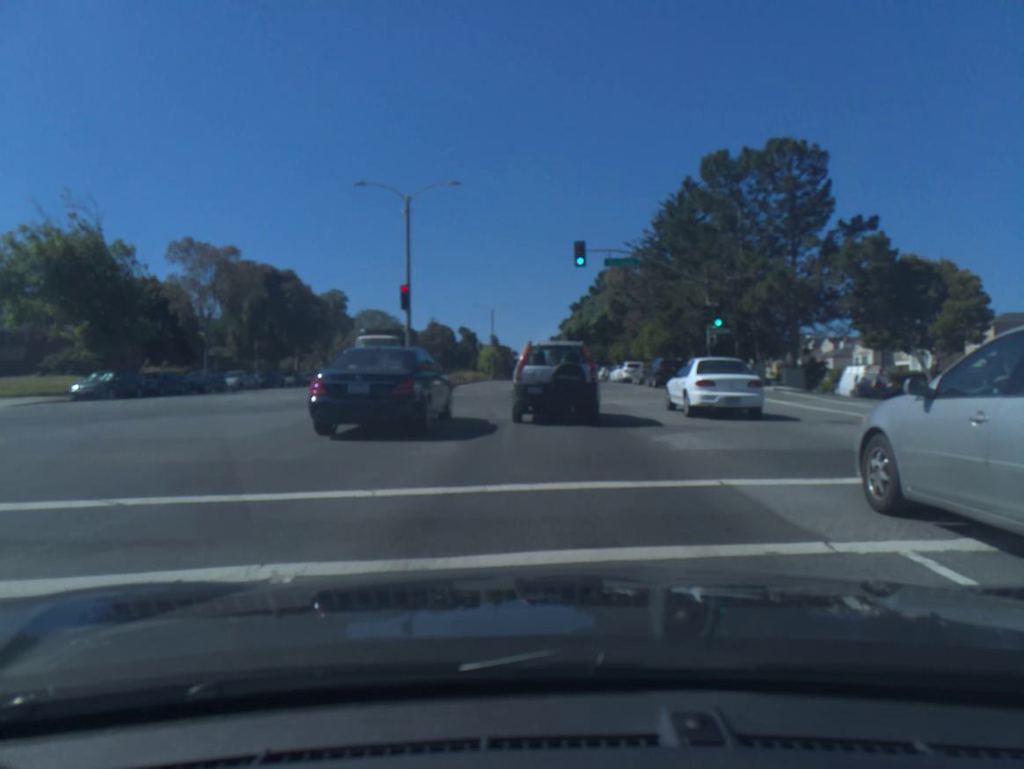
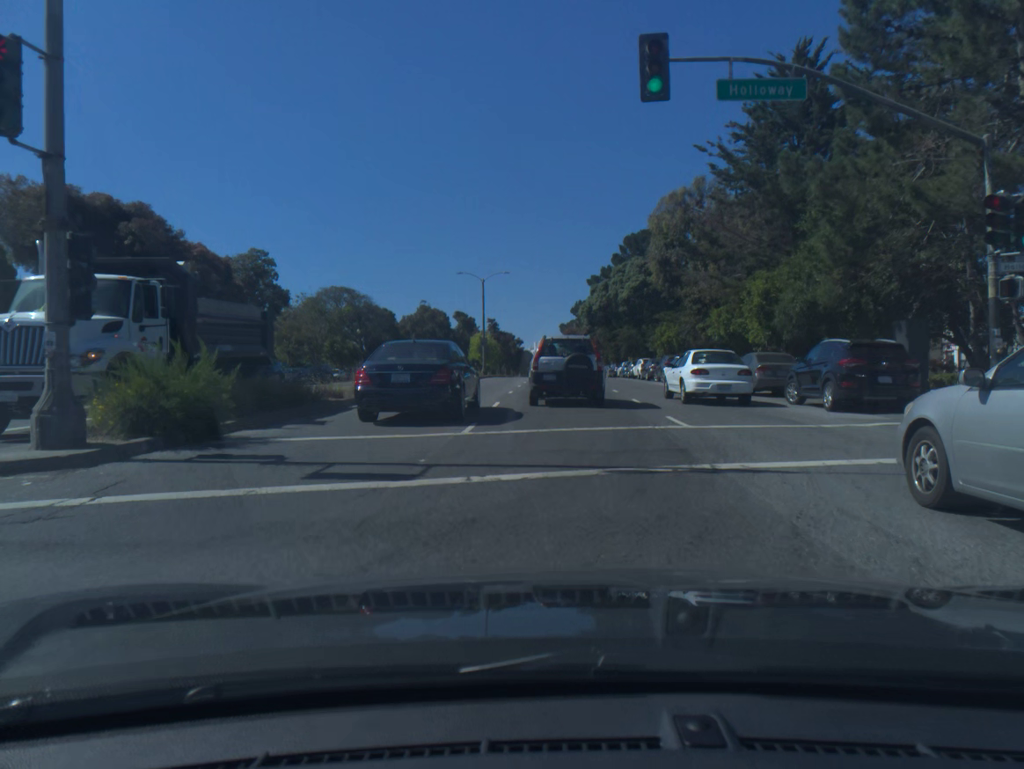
(-0.2, +24.6) m; -1°
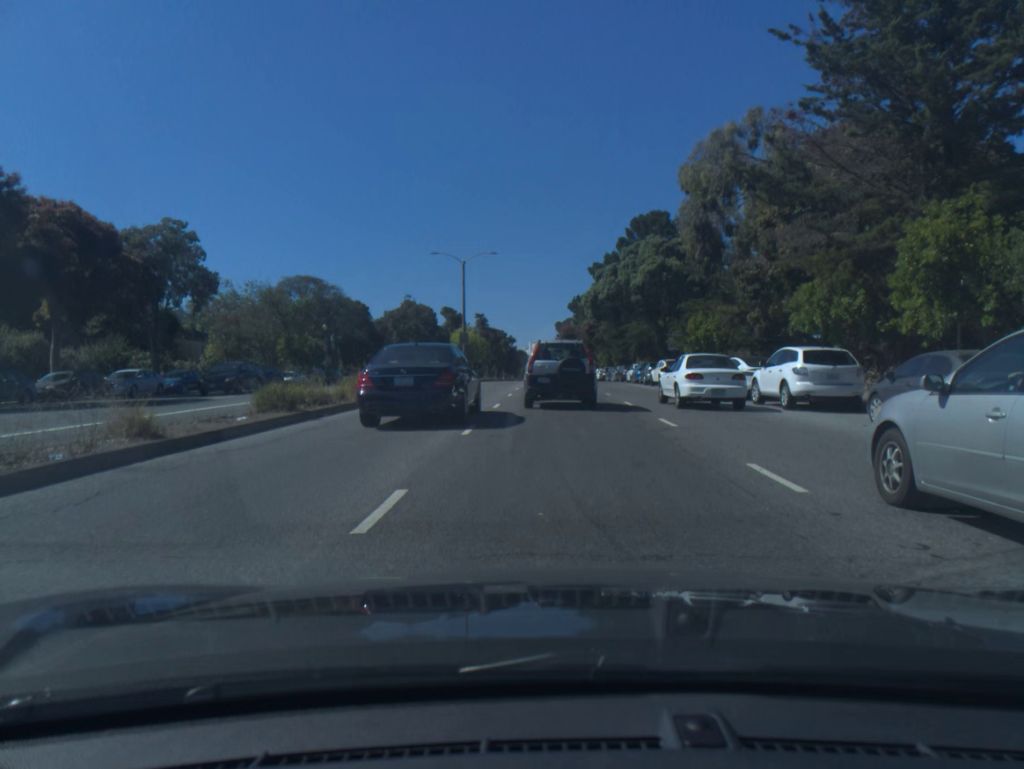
(0.0, +12.8) m; 0°
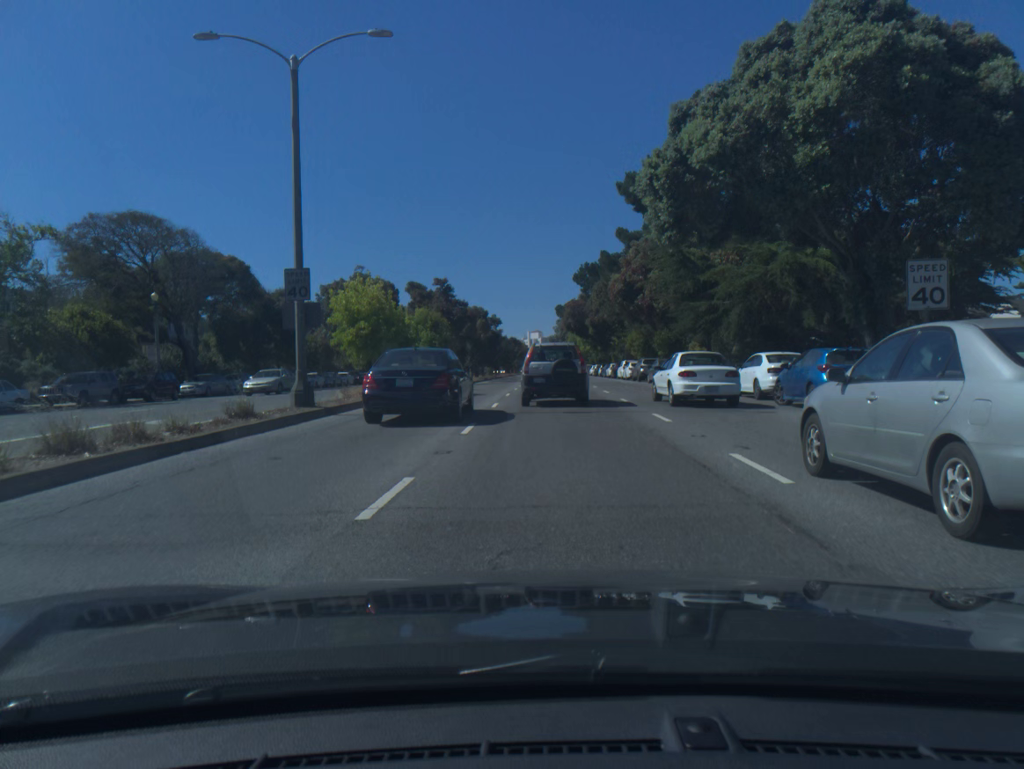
(+0.2, +35.9) m; 0°
